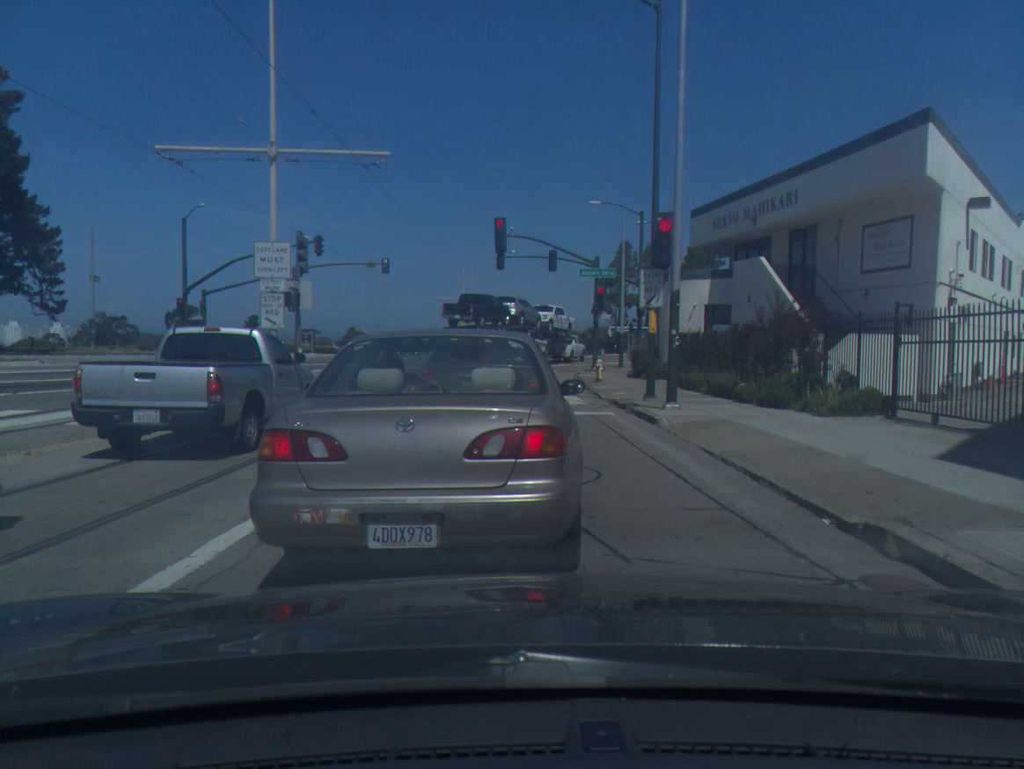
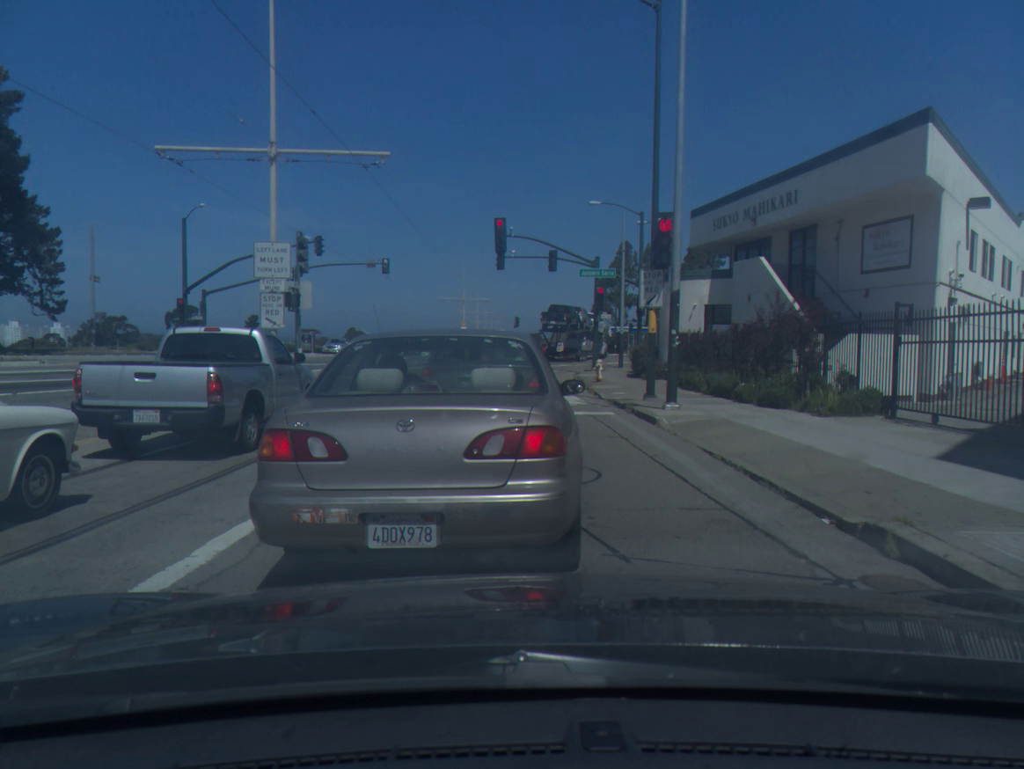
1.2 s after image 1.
(0.0, 0.0) m; 0°
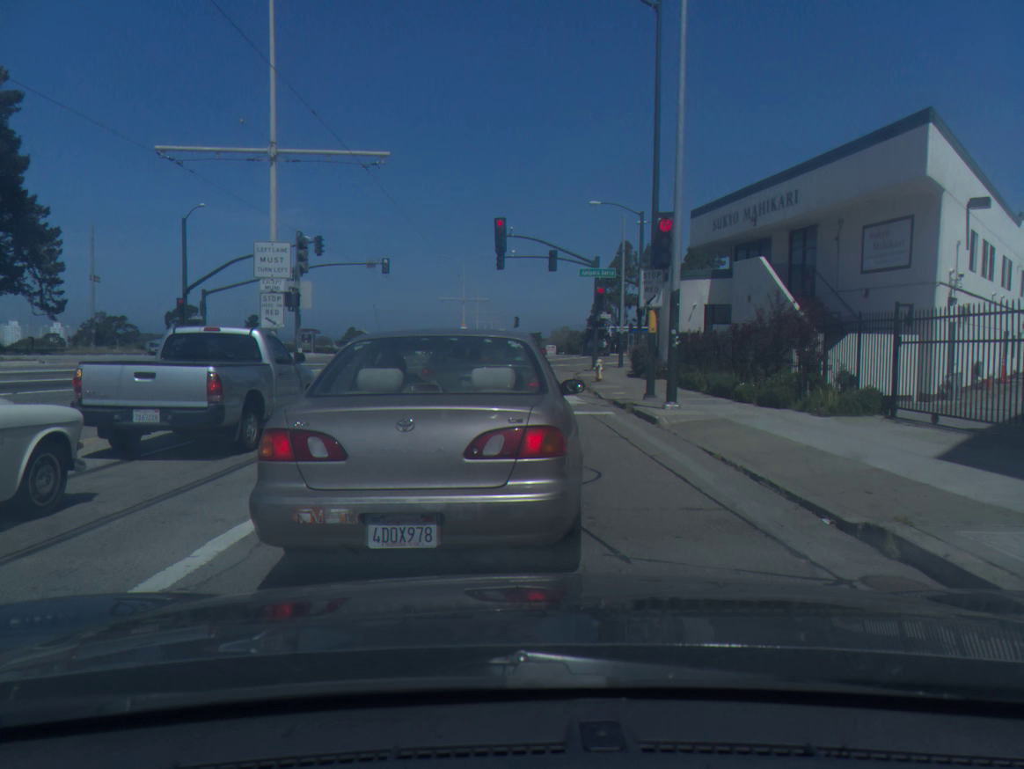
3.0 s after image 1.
(-0.1, 0.0) m; 0°
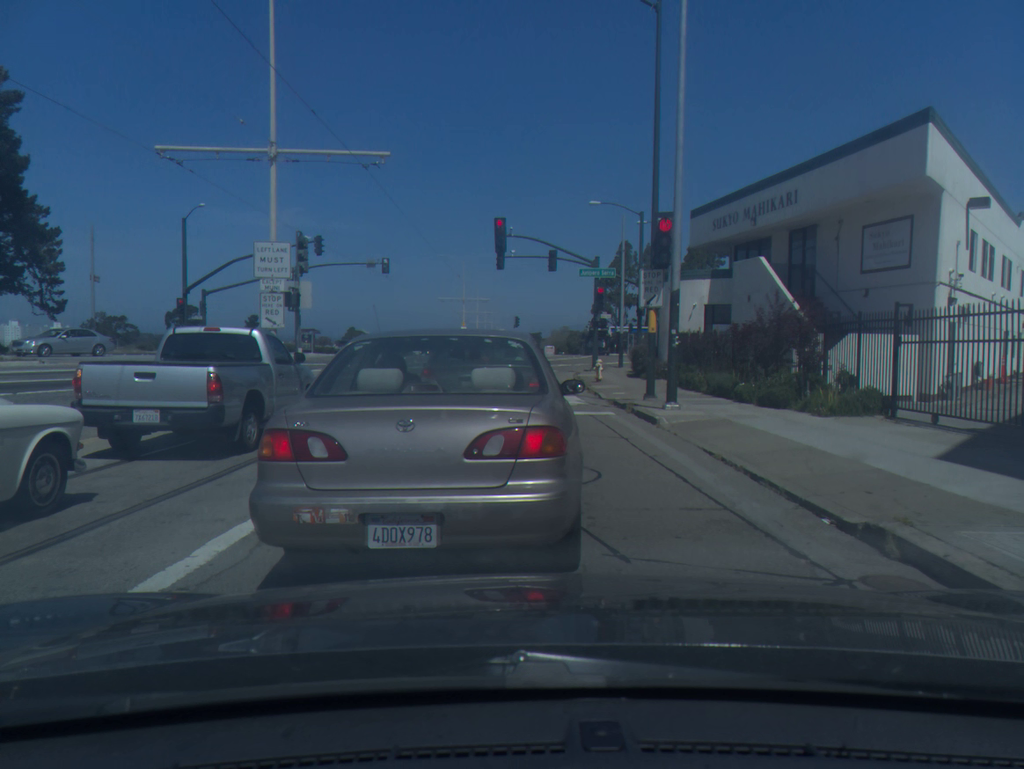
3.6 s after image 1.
(0.0, 0.0) m; 0°
